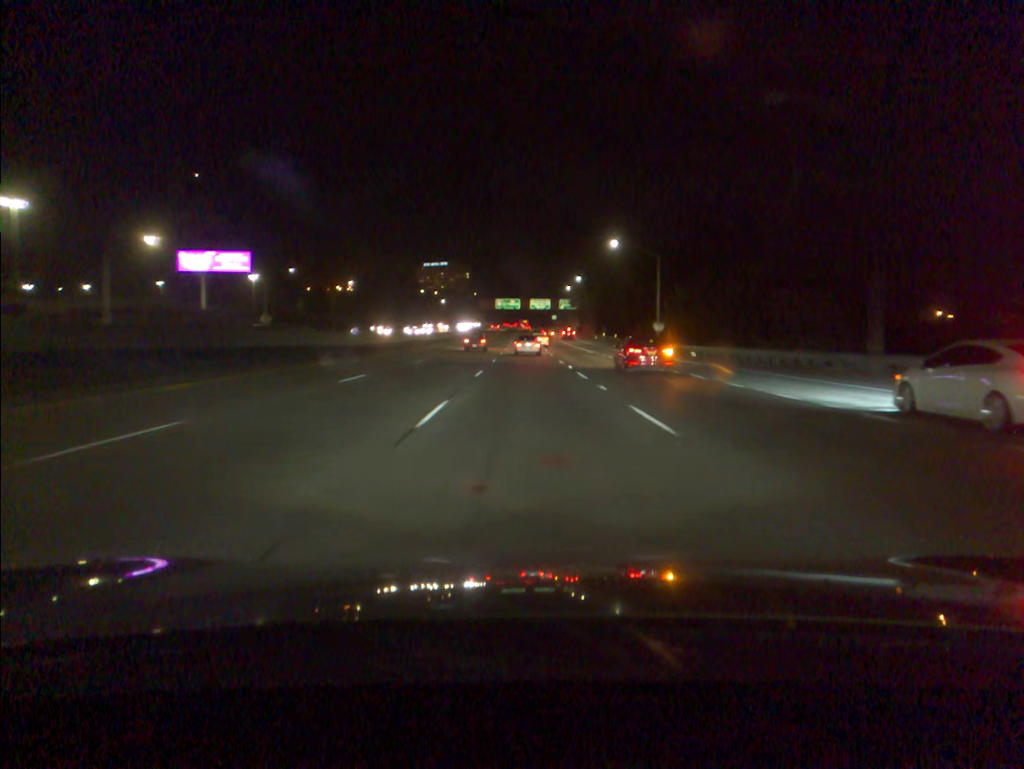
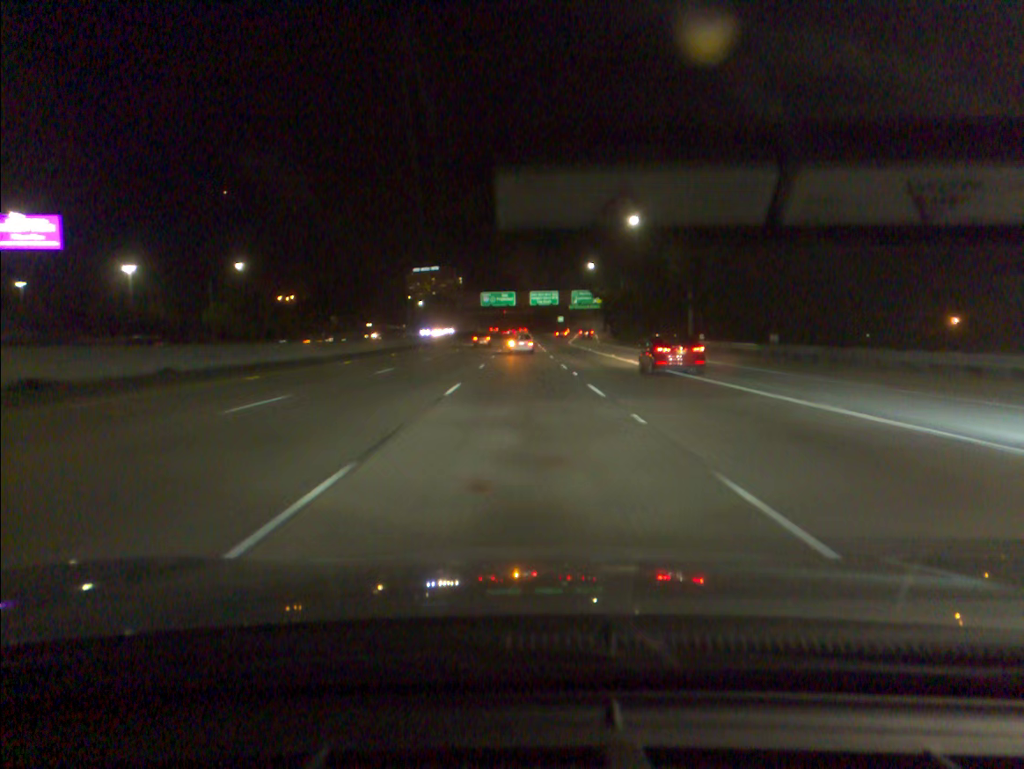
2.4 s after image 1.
(+0.1, +66.3) m; 0°
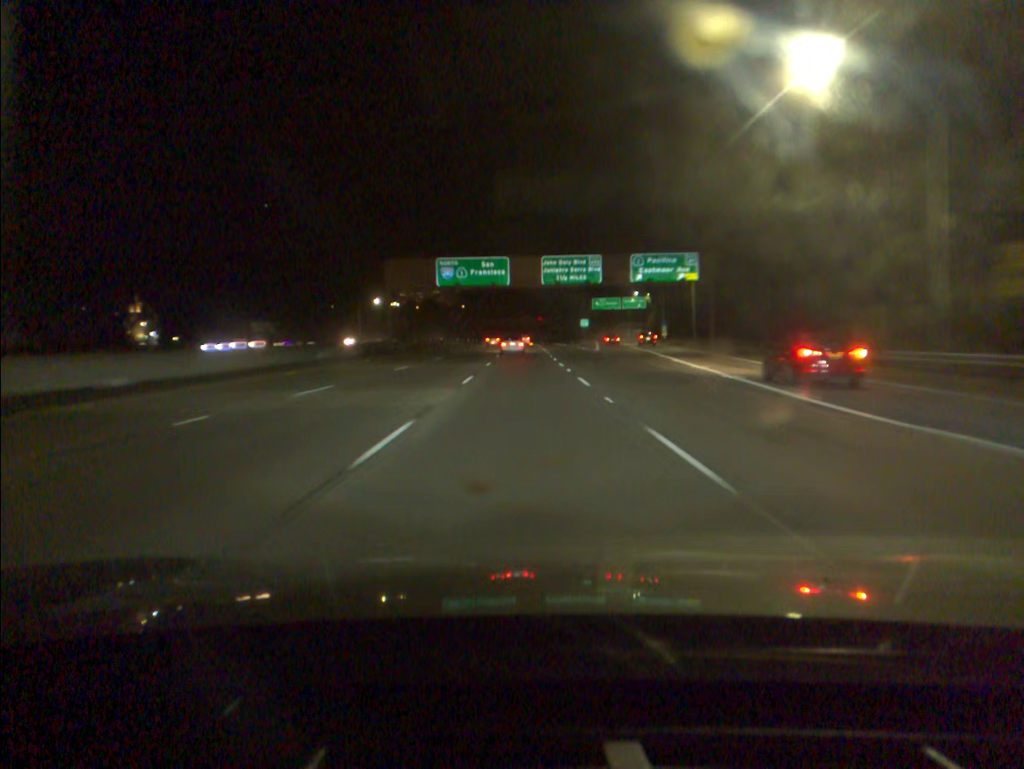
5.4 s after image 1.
(-0.2, +83.4) m; 0°
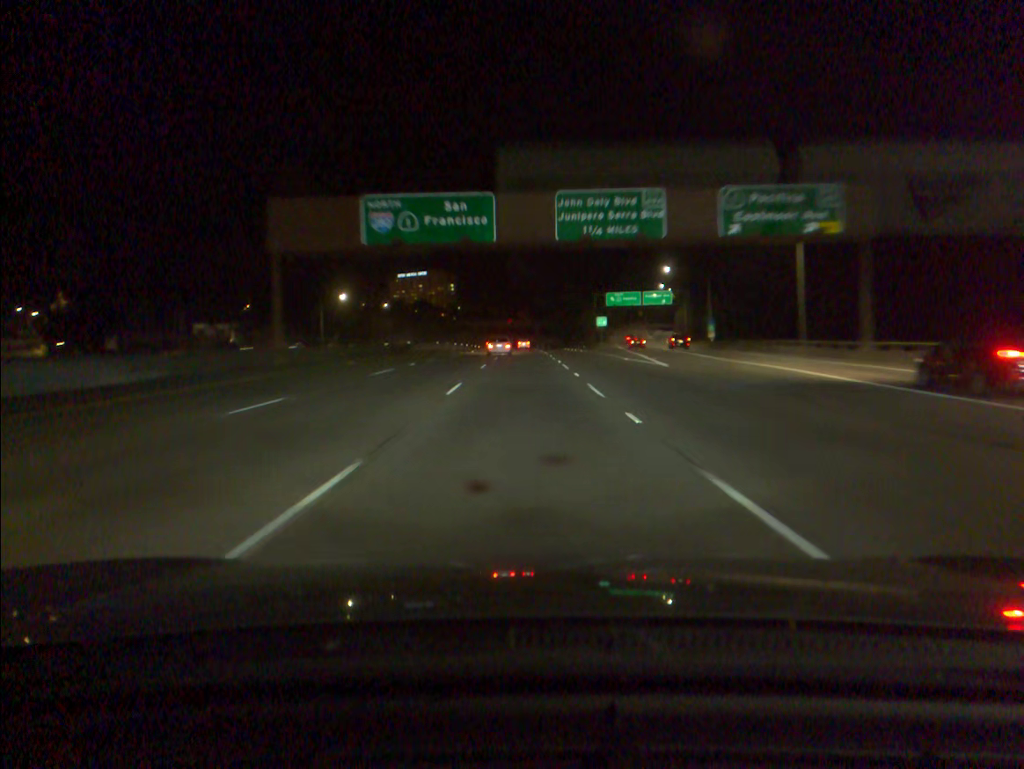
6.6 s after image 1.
(0.0, +33.4) m; 0°
